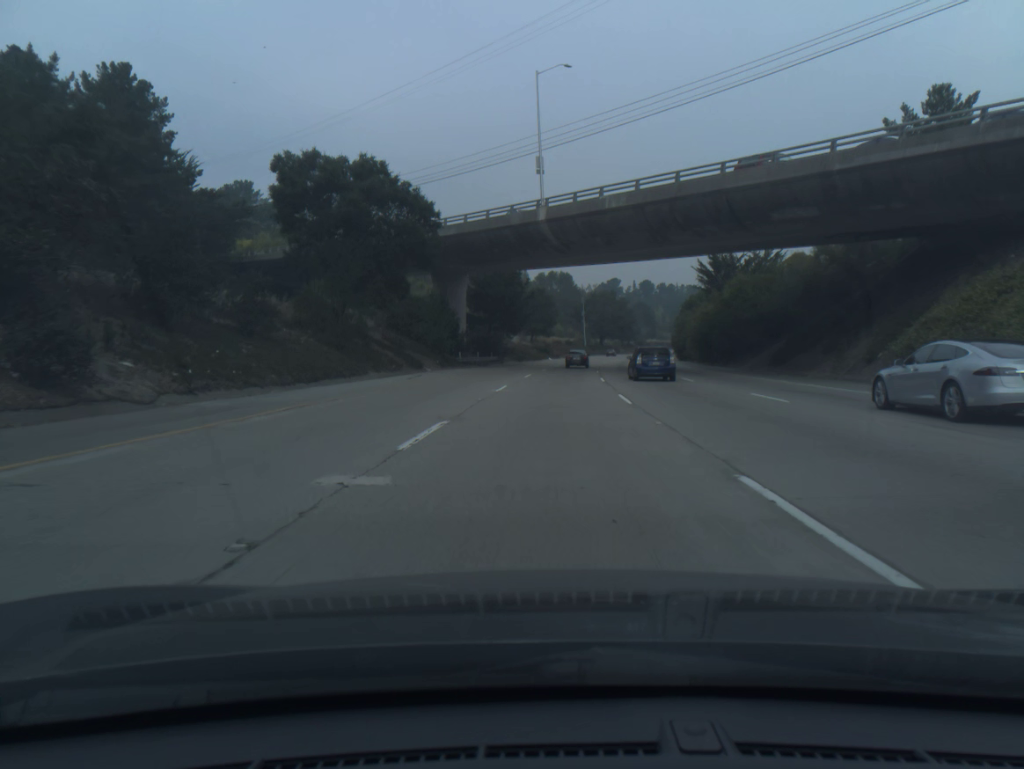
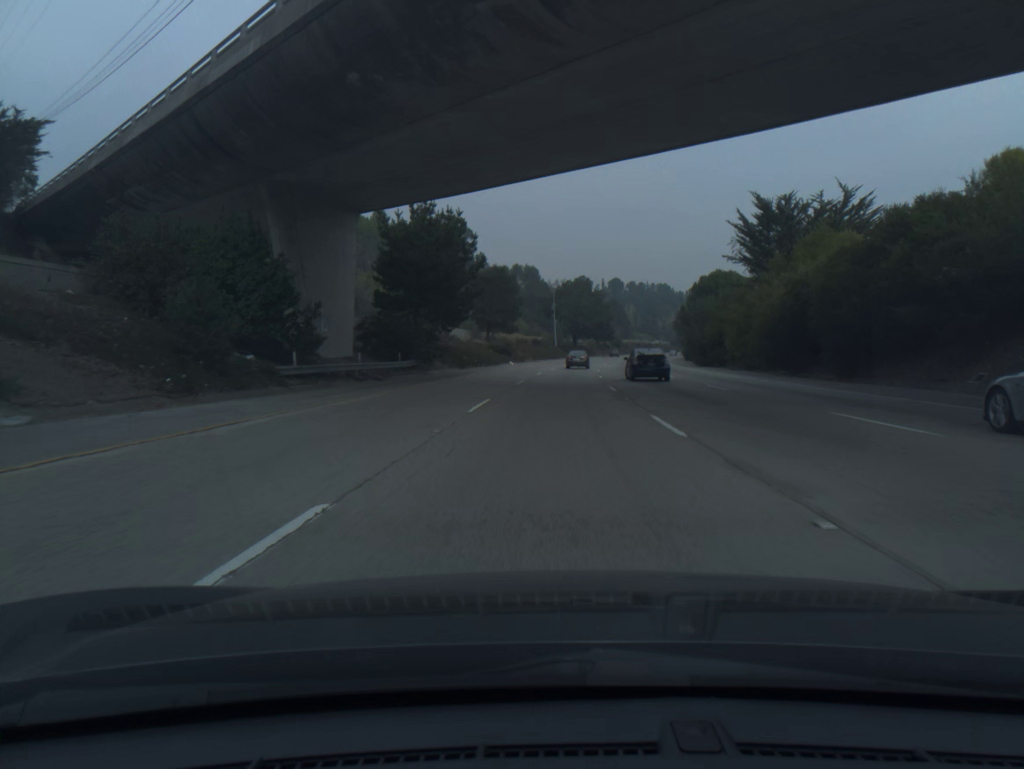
(+0.8, +36.4) m; +3°
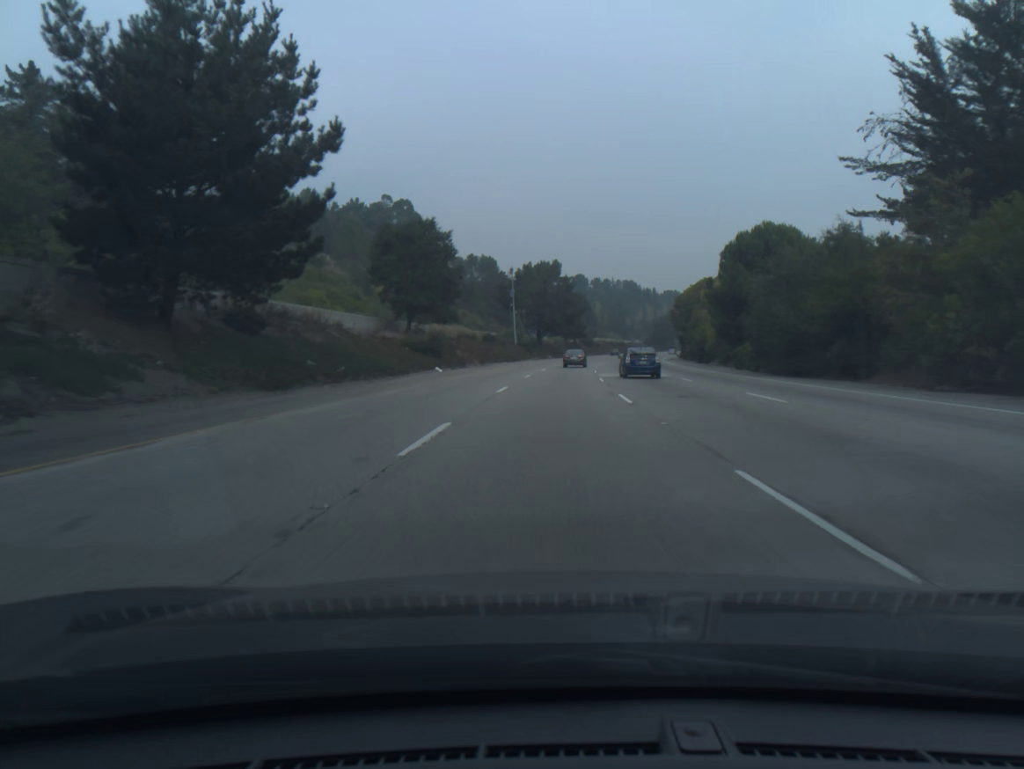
(+0.9, +36.5) m; +3°
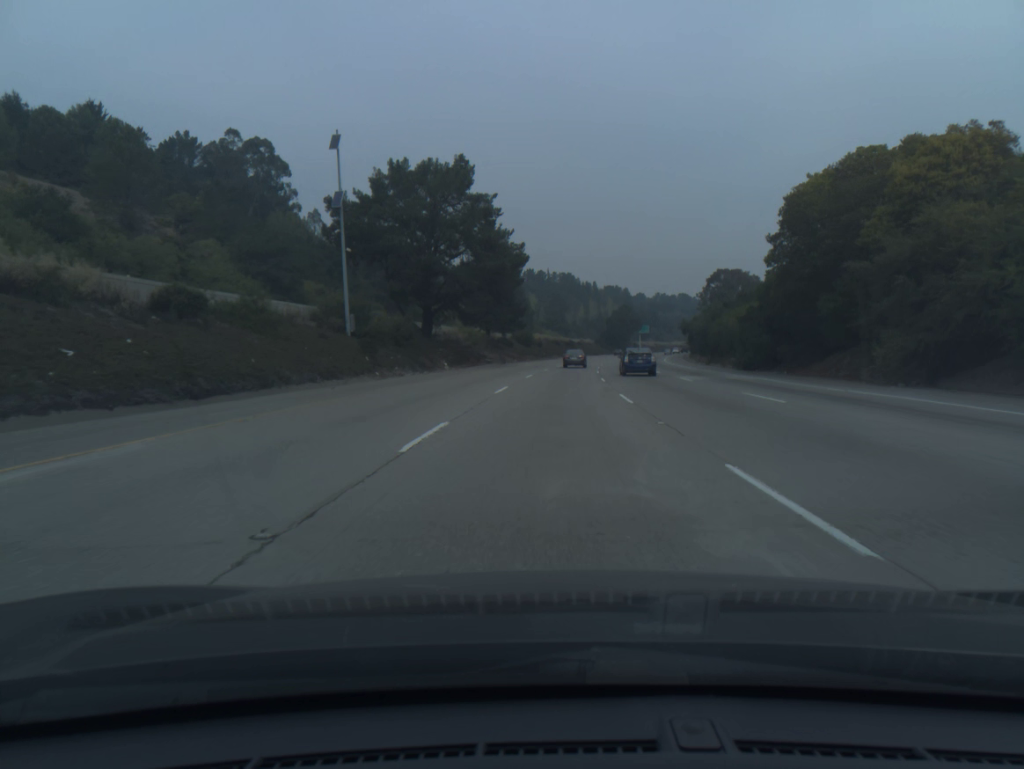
(+3.2, +72.9) m; +5°
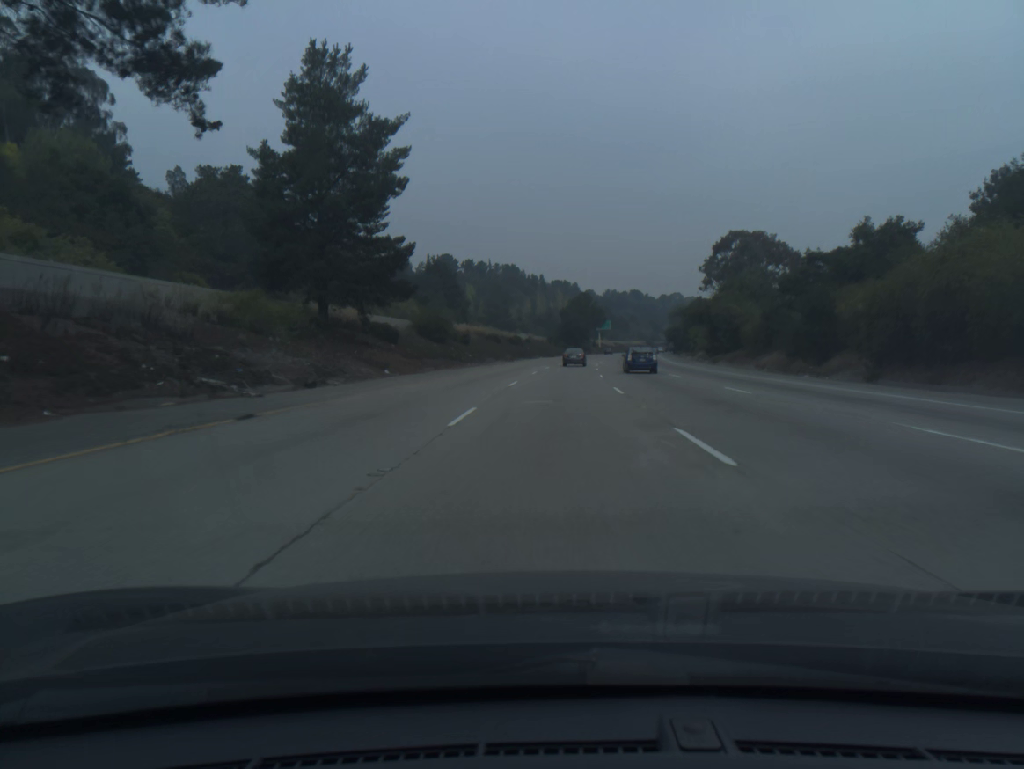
(+1.9, +54.8) m; +4°
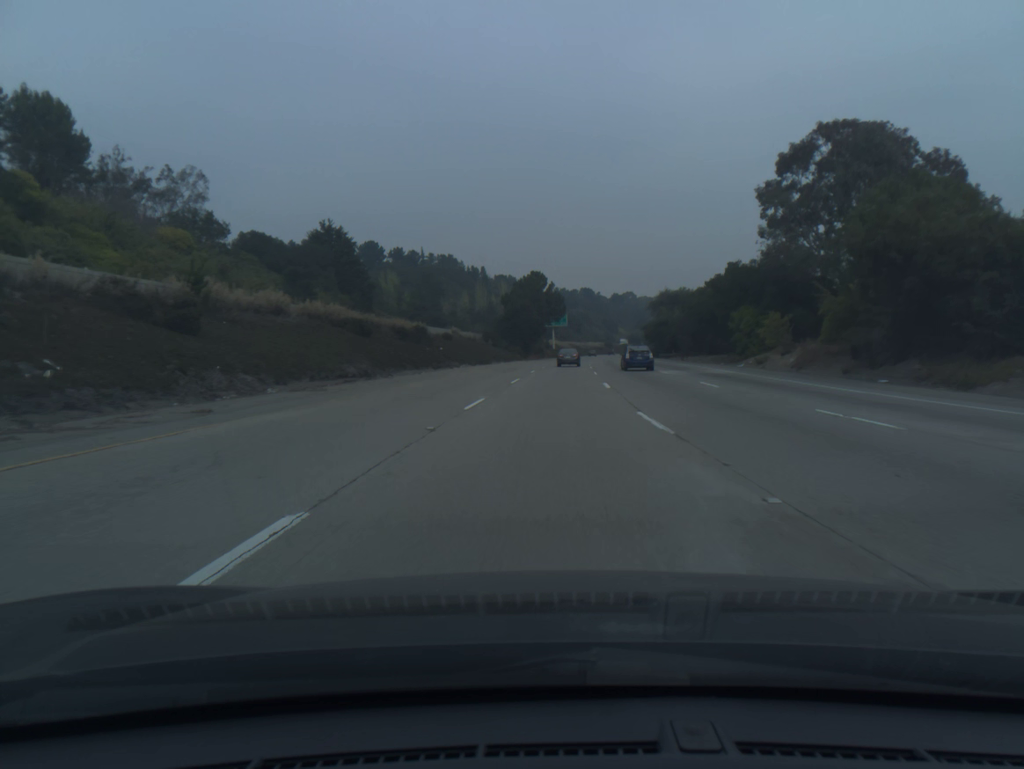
(+1.9, +54.8) m; +4°
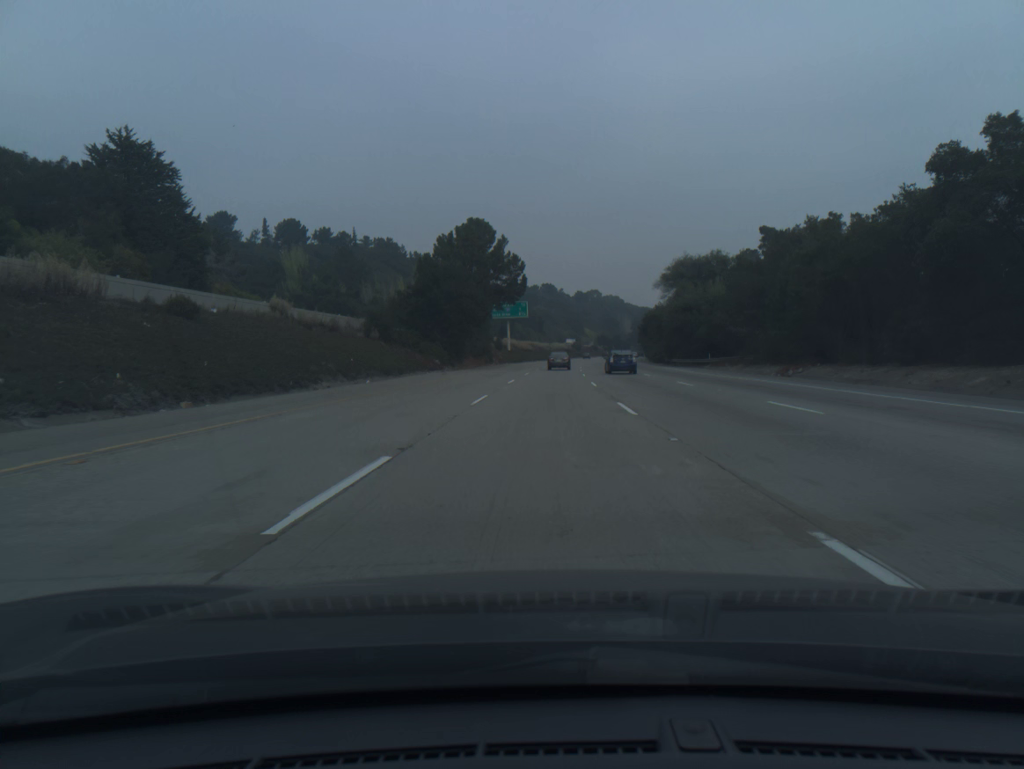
(+1.6, +54.8) m; +3°
